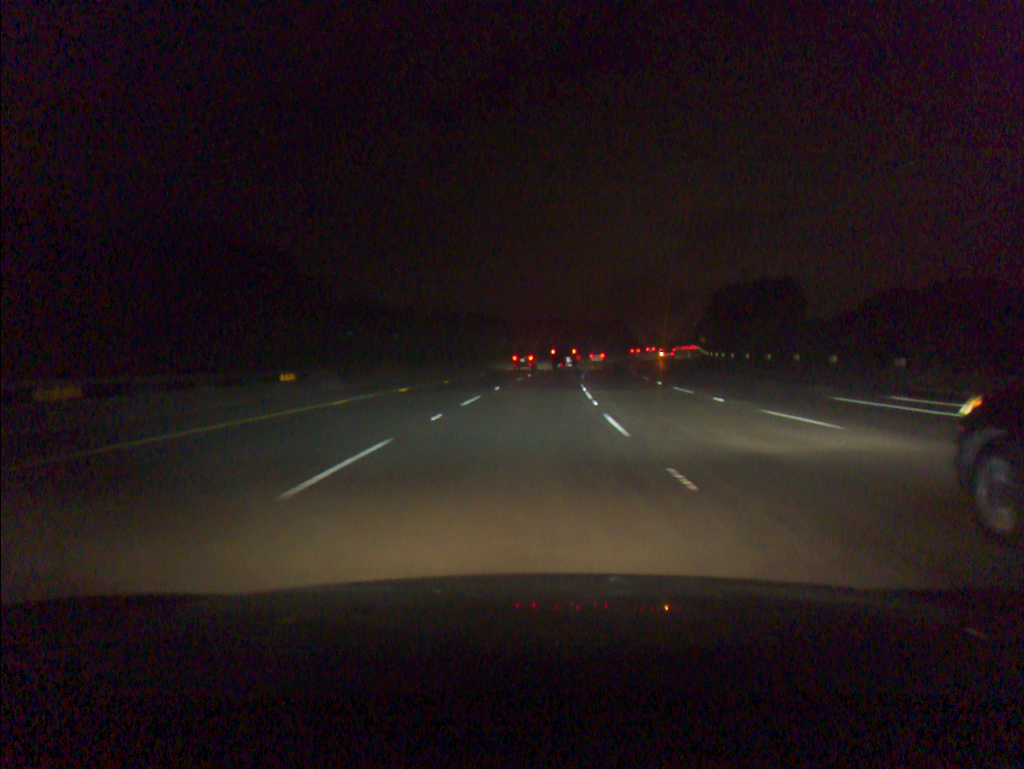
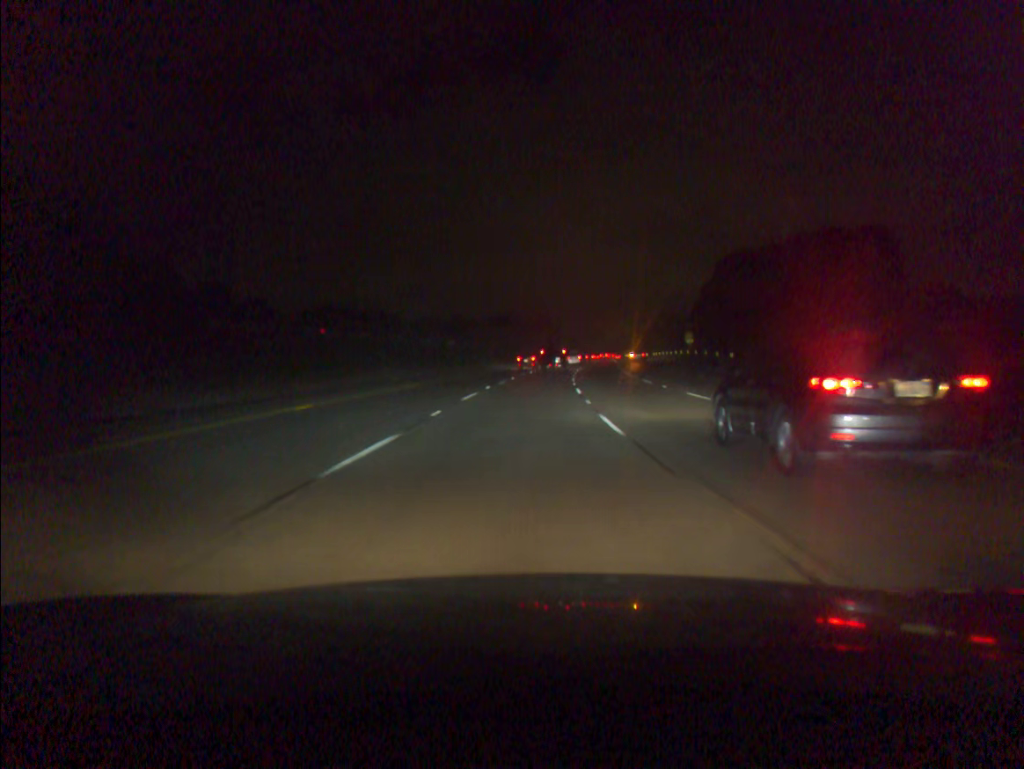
(+3.6, +64.2) m; +7°
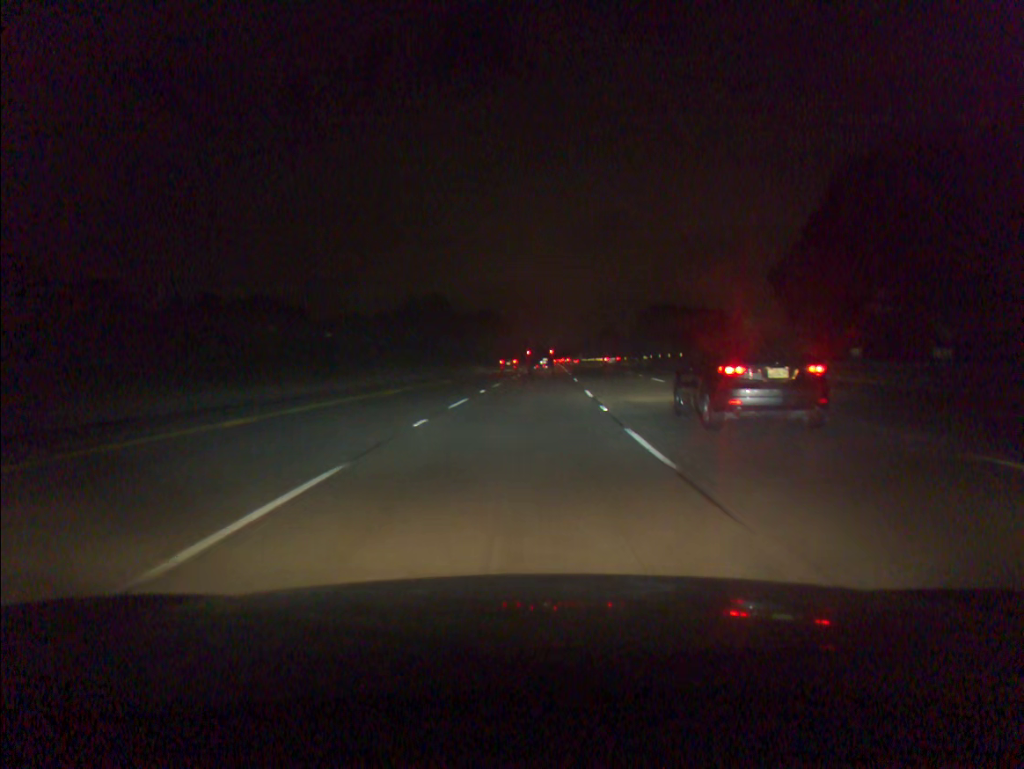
(+1.7, +47.9) m; +4°
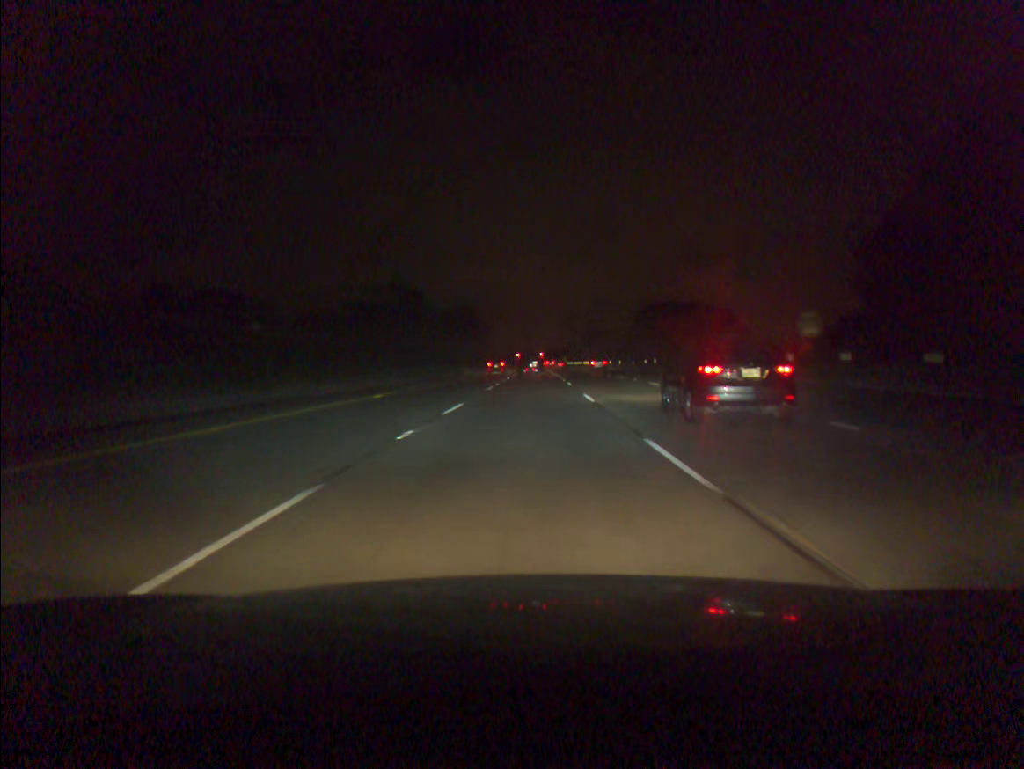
(+0.2, +15.8) m; +1°
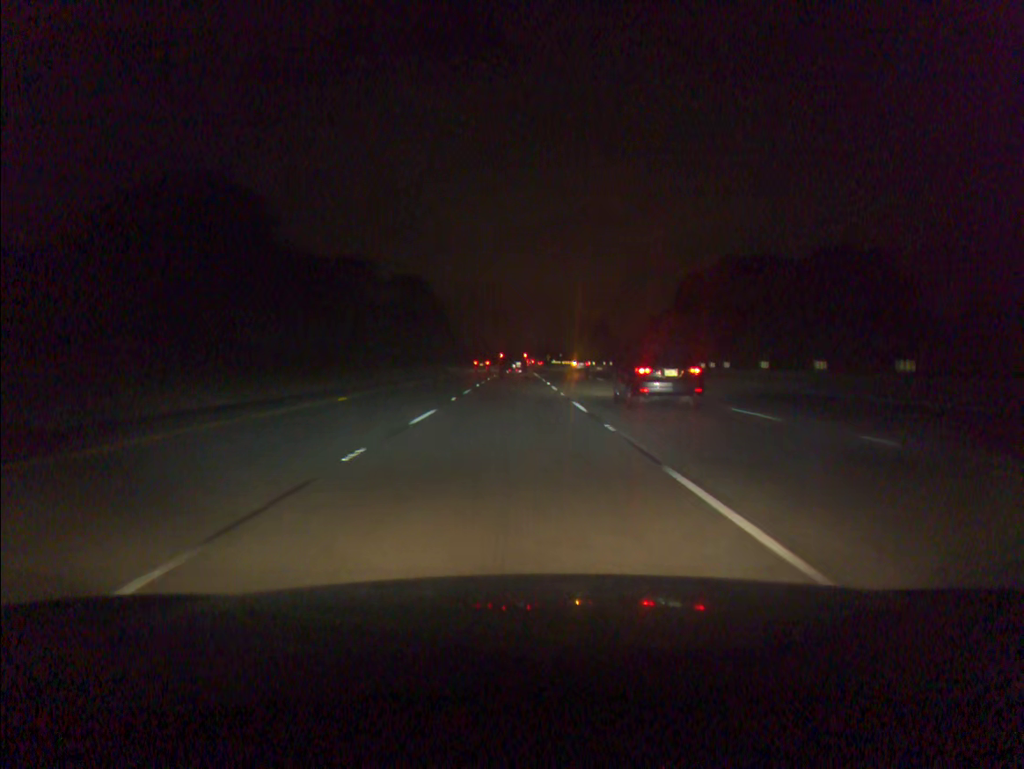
(+1.0, +46.7) m; +1°
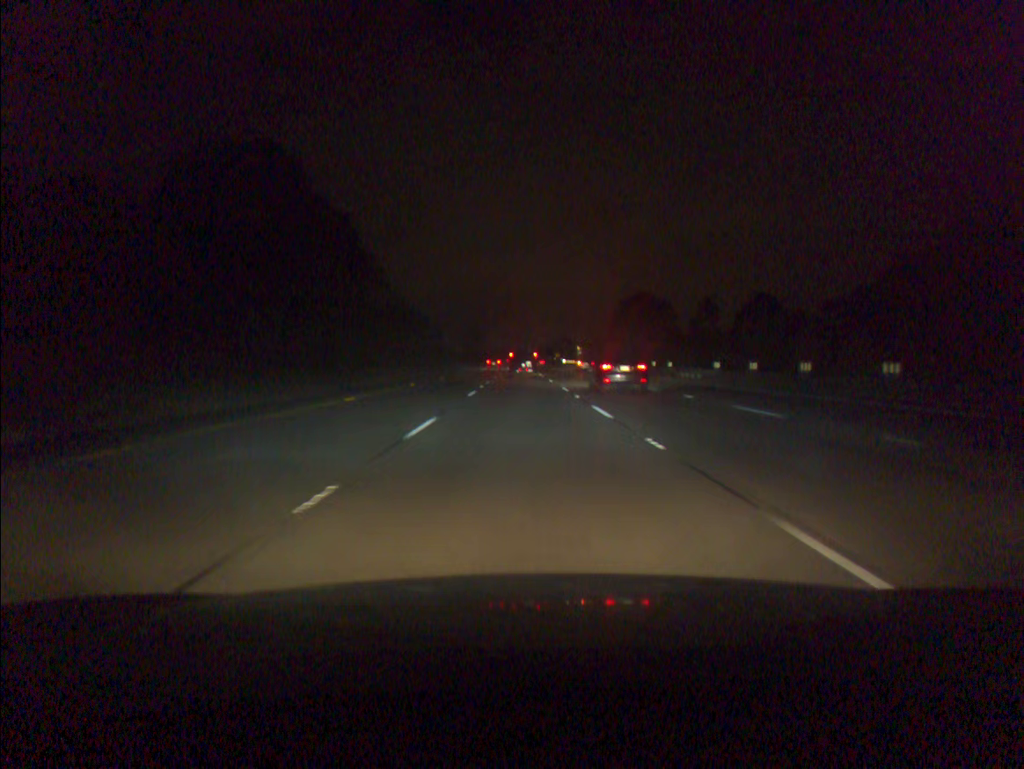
(-0.3, +61.0) m; 0°
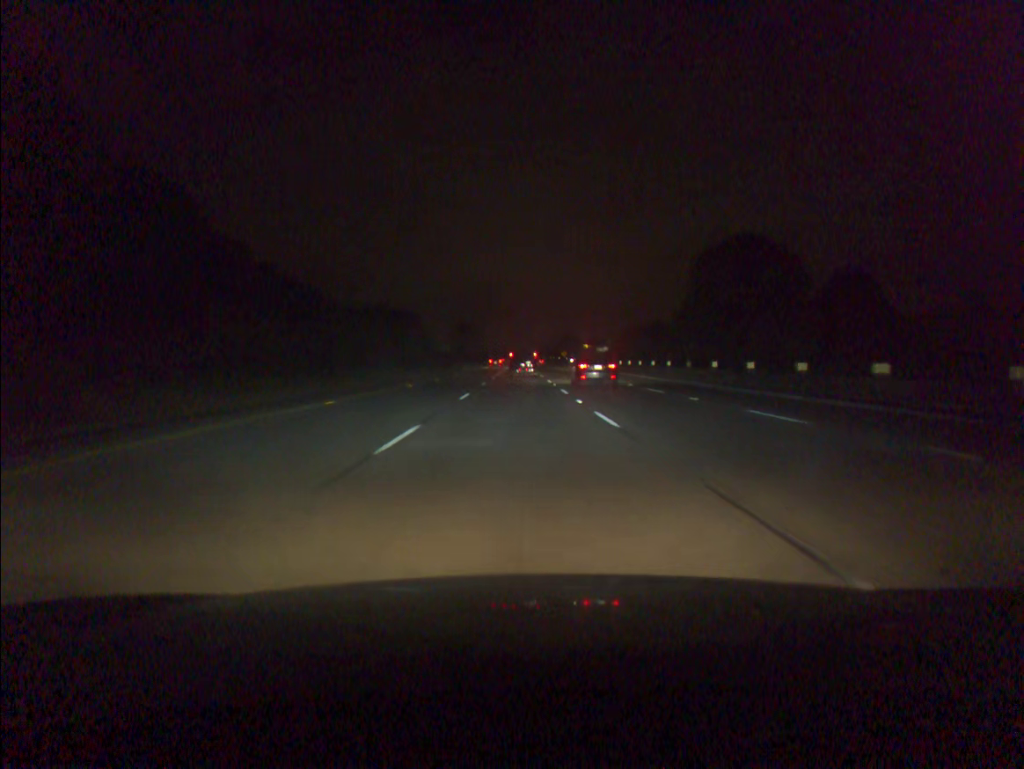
(0.0, +45.6) m; 0°
